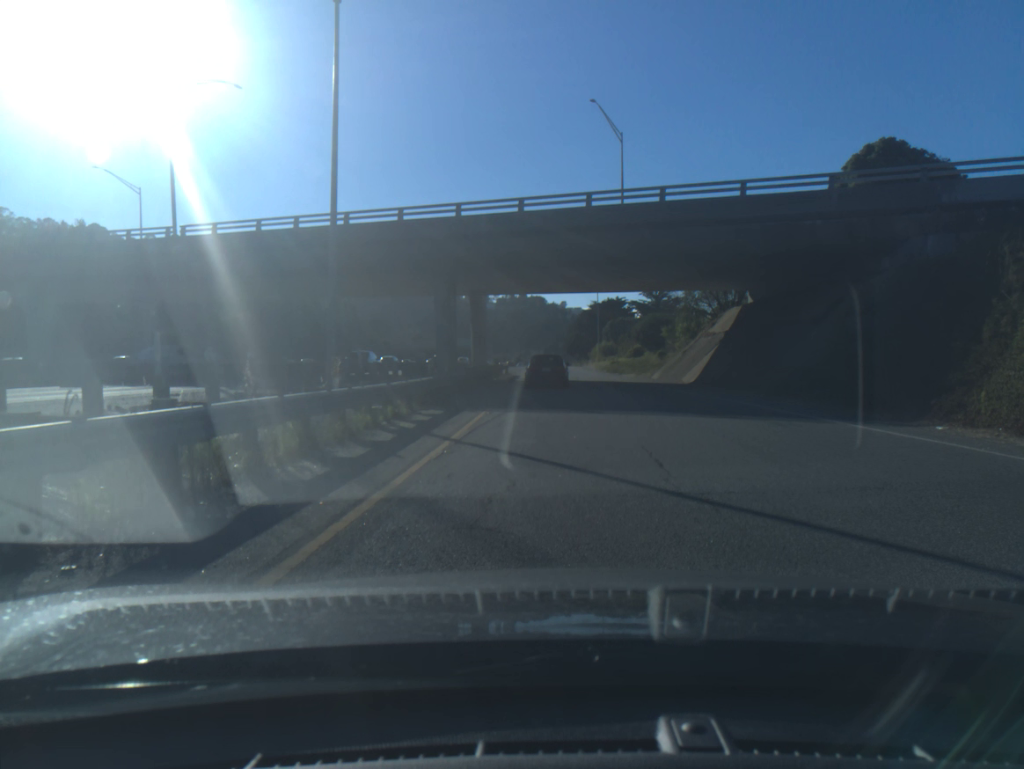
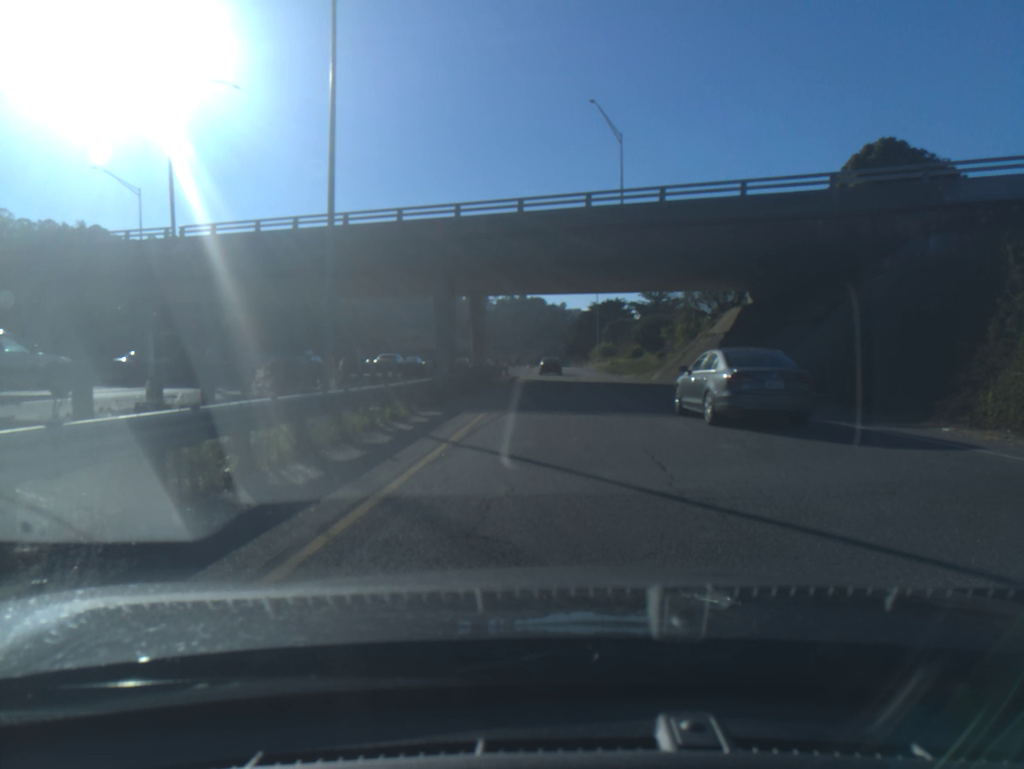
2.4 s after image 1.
(0.0, +0.3) m; 0°
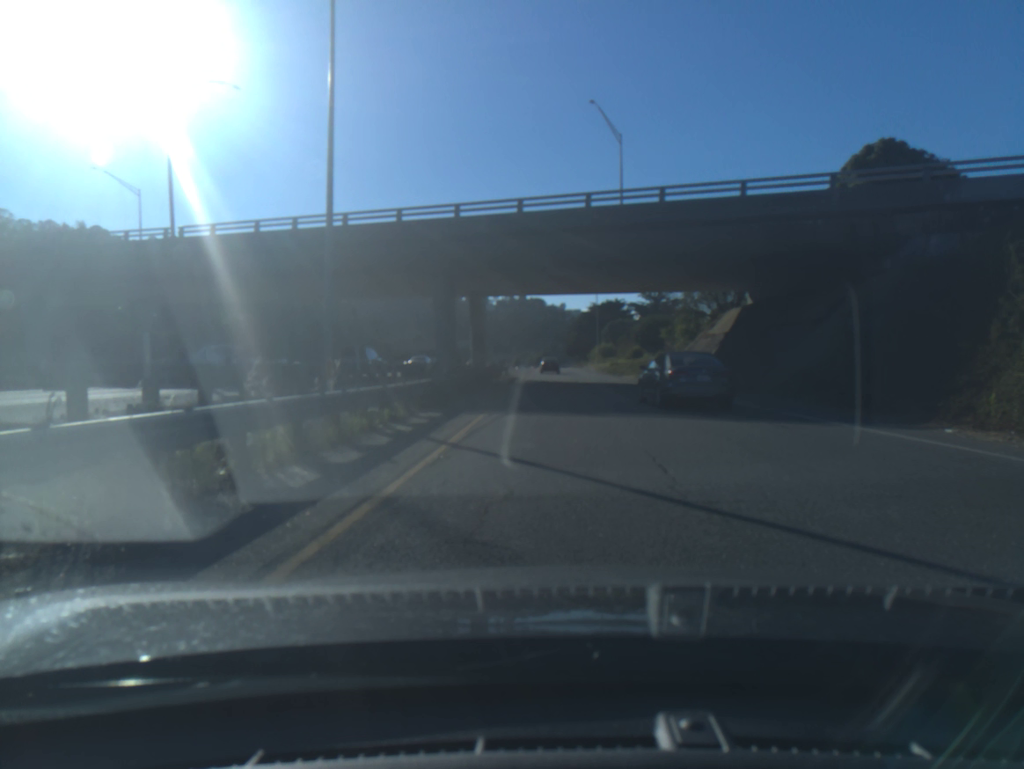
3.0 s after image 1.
(0.0, +0.1) m; 0°
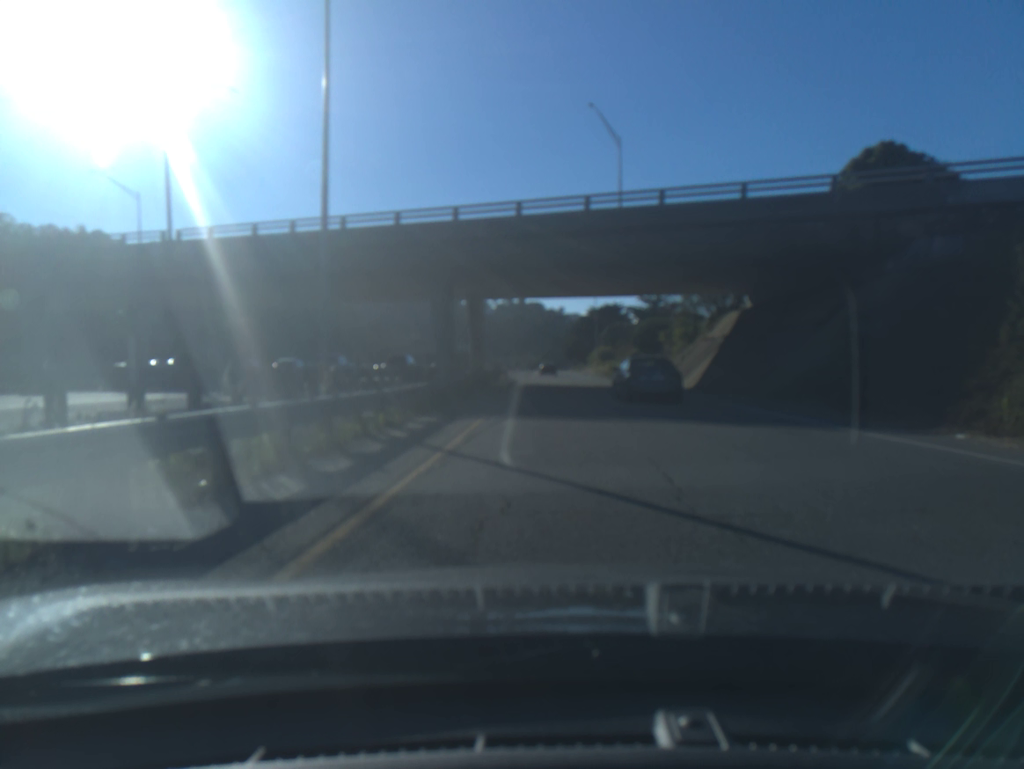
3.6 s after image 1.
(0.0, +0.4) m; 0°
